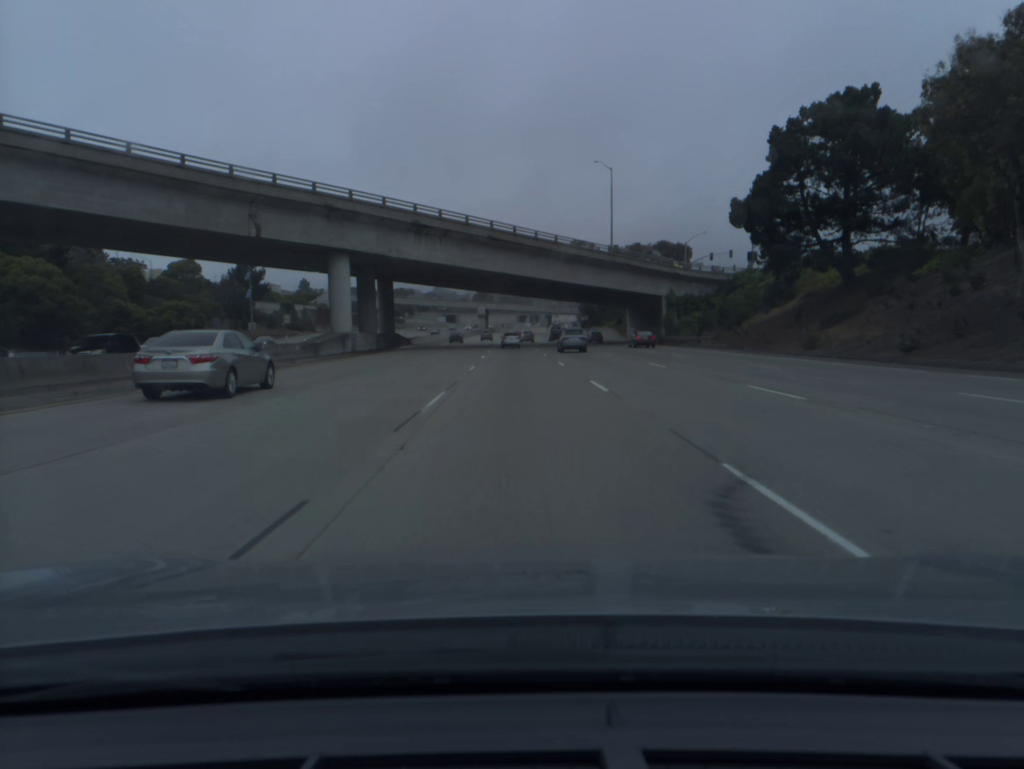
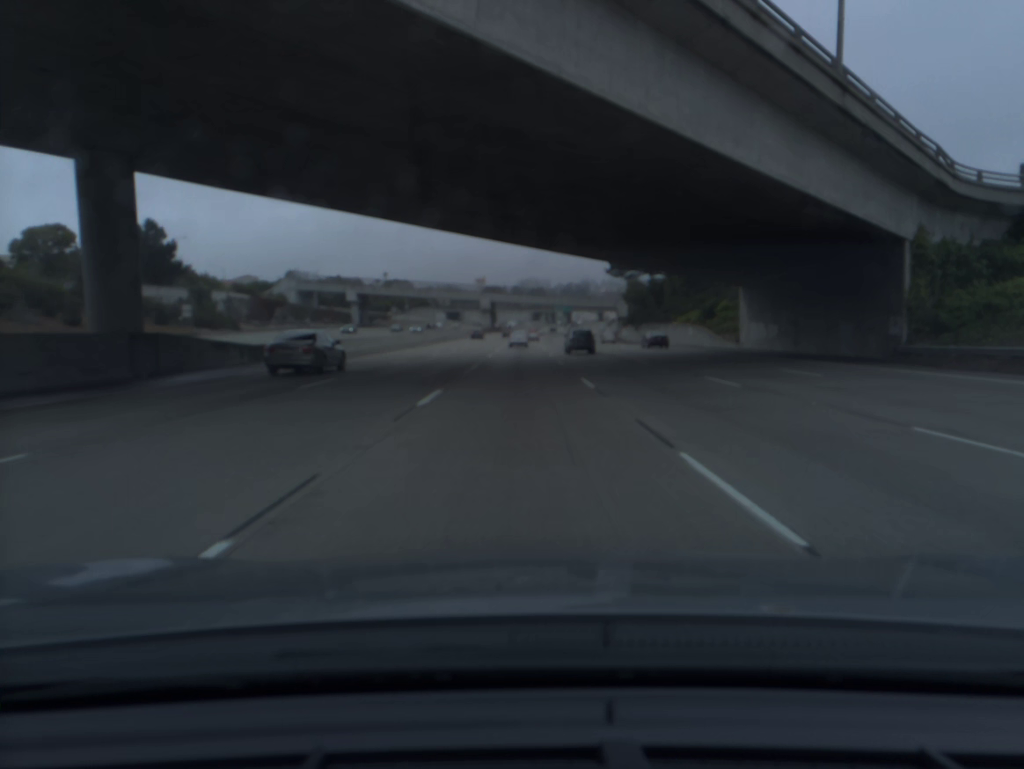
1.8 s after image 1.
(-0.5, +55.7) m; -1°
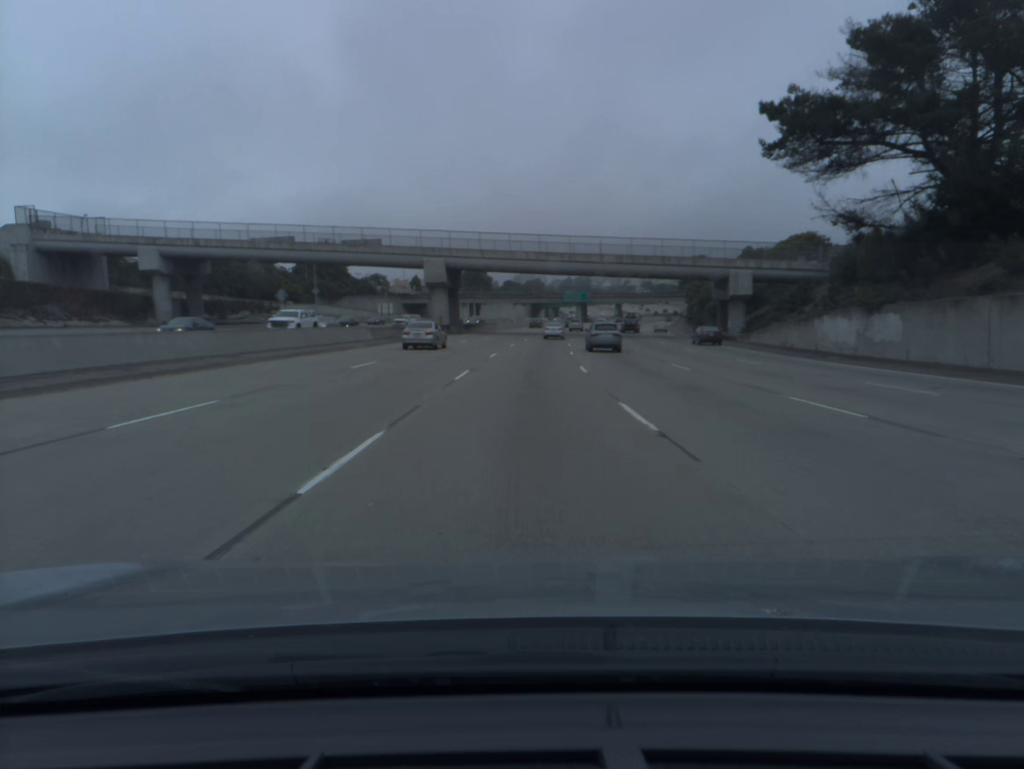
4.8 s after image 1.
(-0.2, +93.7) m; 0°
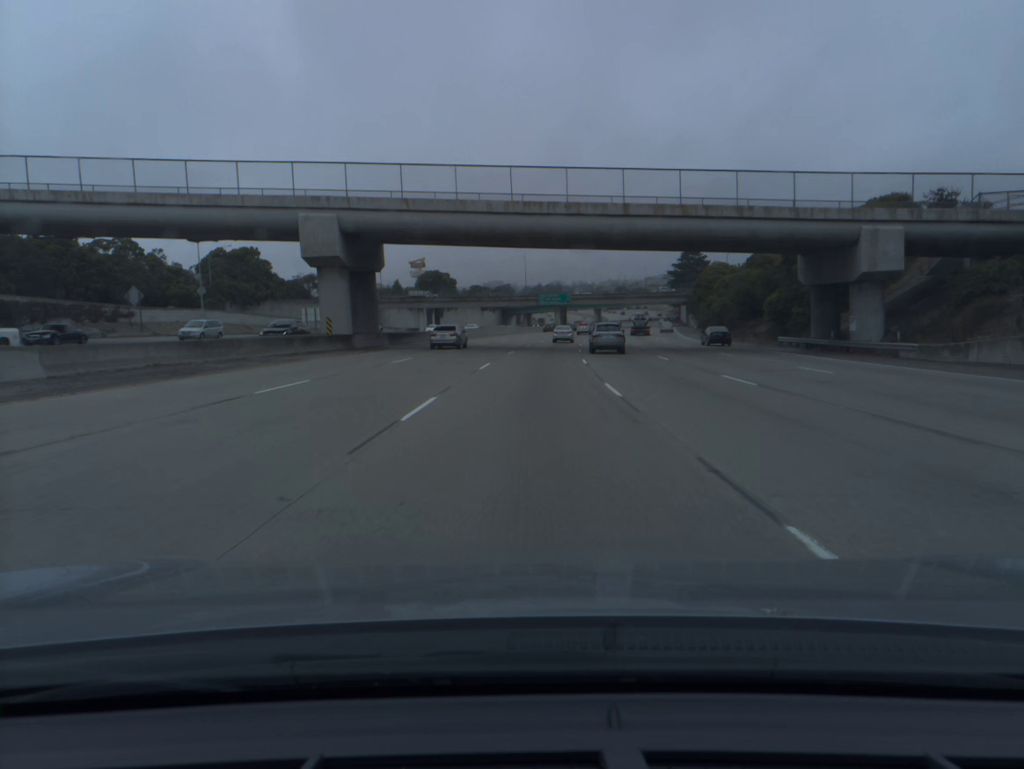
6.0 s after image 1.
(+0.6, +37.4) m; +2°
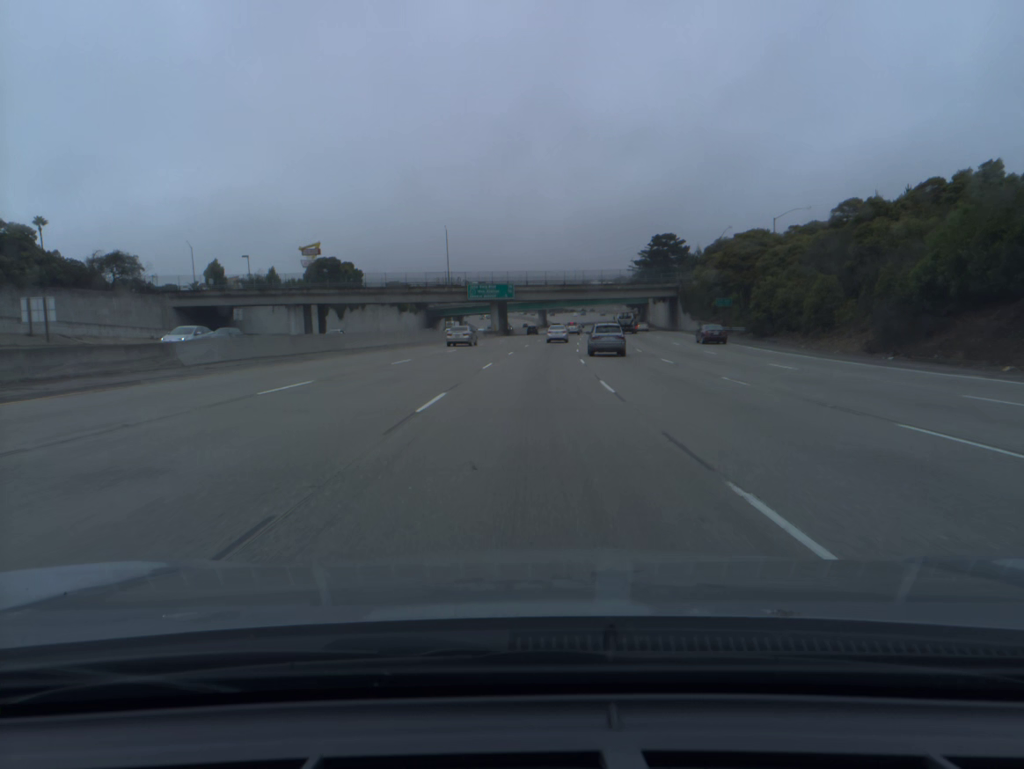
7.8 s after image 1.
(+2.2, +55.7) m; +5°
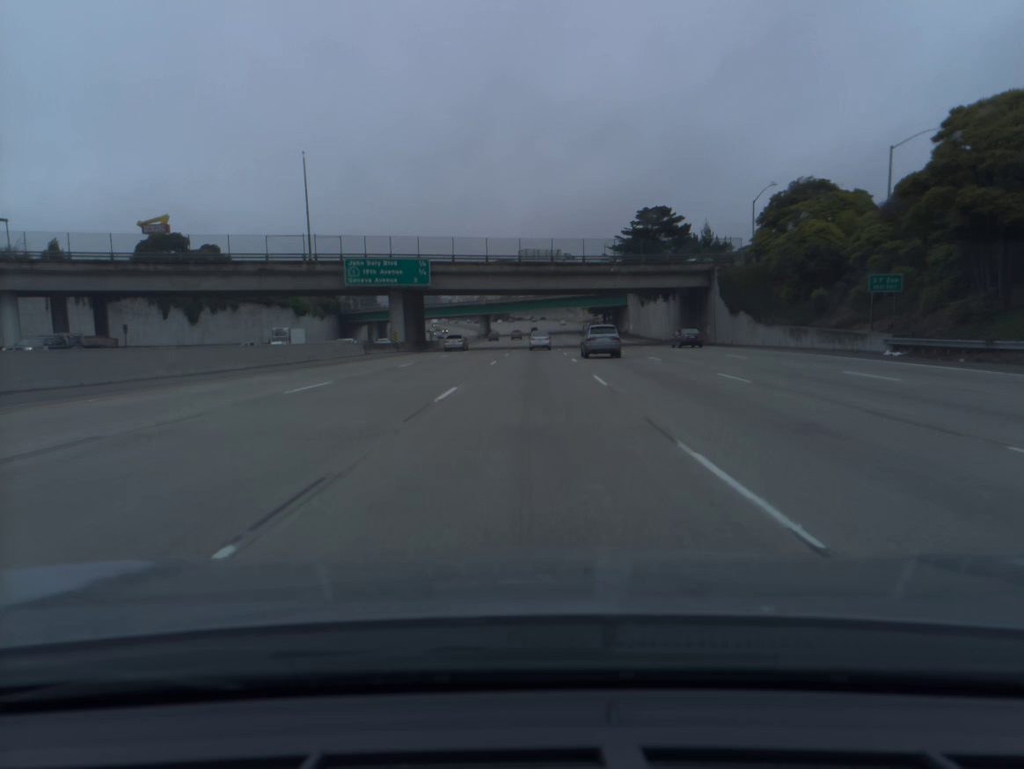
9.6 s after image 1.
(+2.0, +55.1) m; +4°
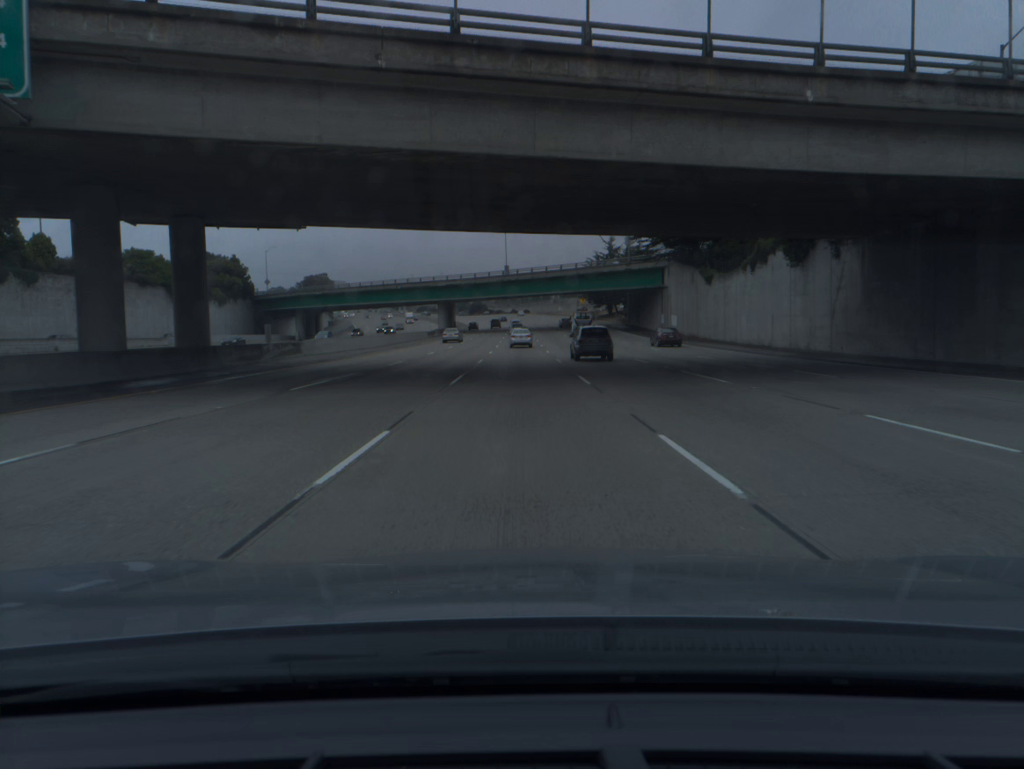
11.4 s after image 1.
(+1.1, +54.9) m; +2°
